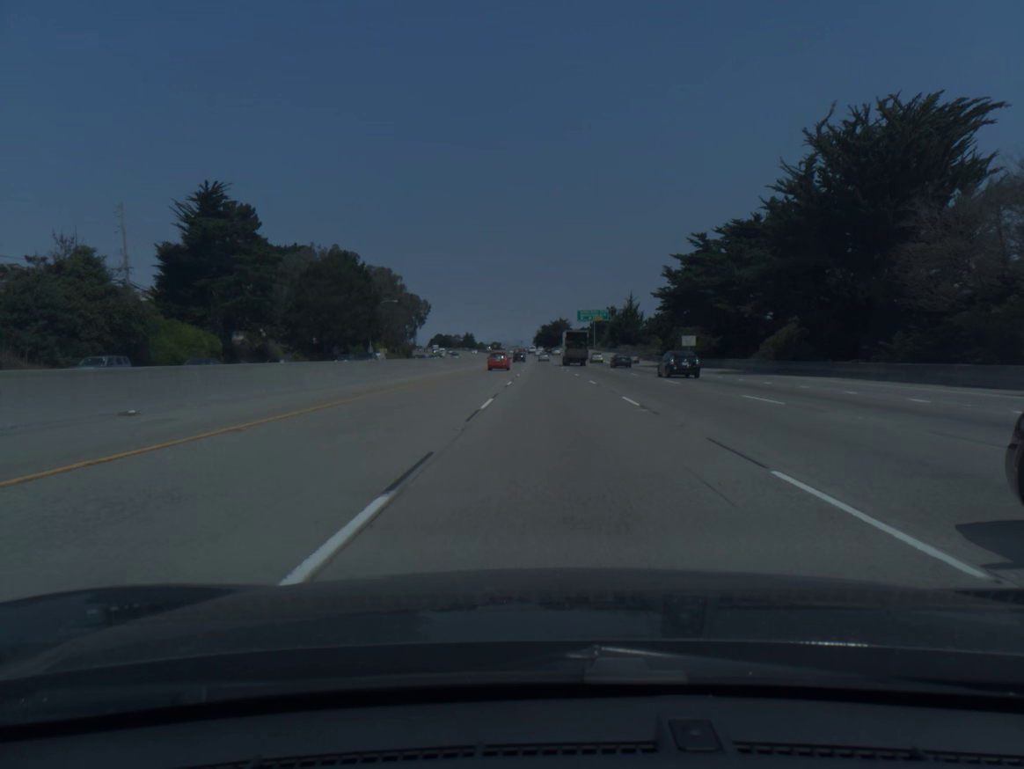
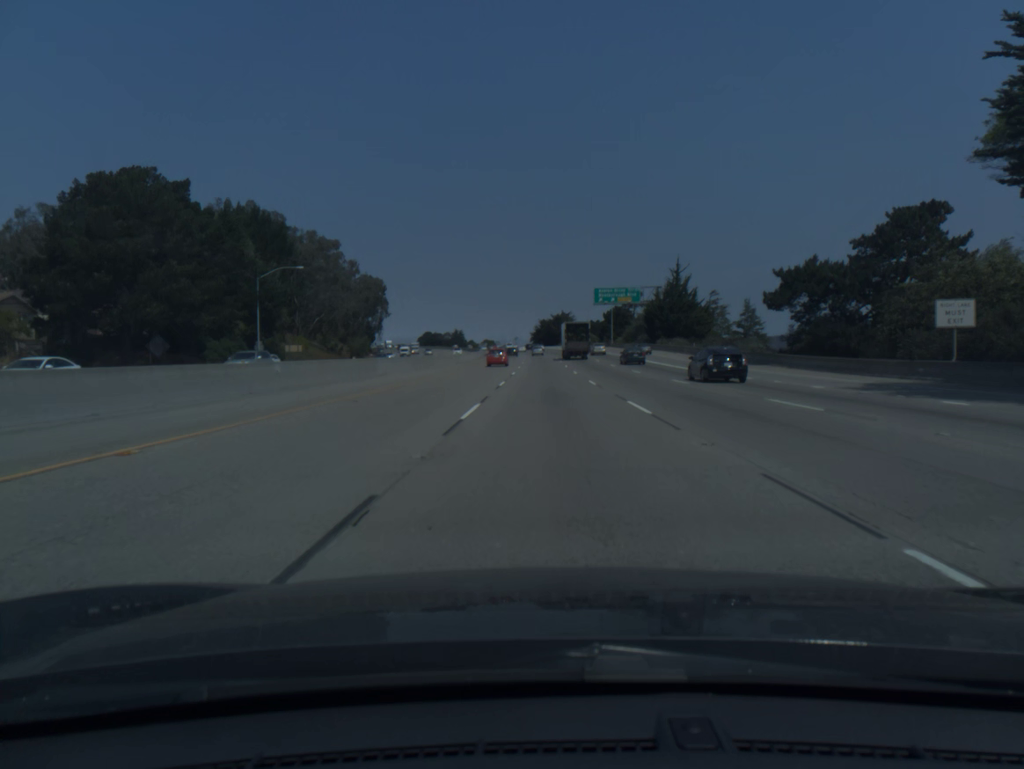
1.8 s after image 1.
(0.0, +61.5) m; 0°
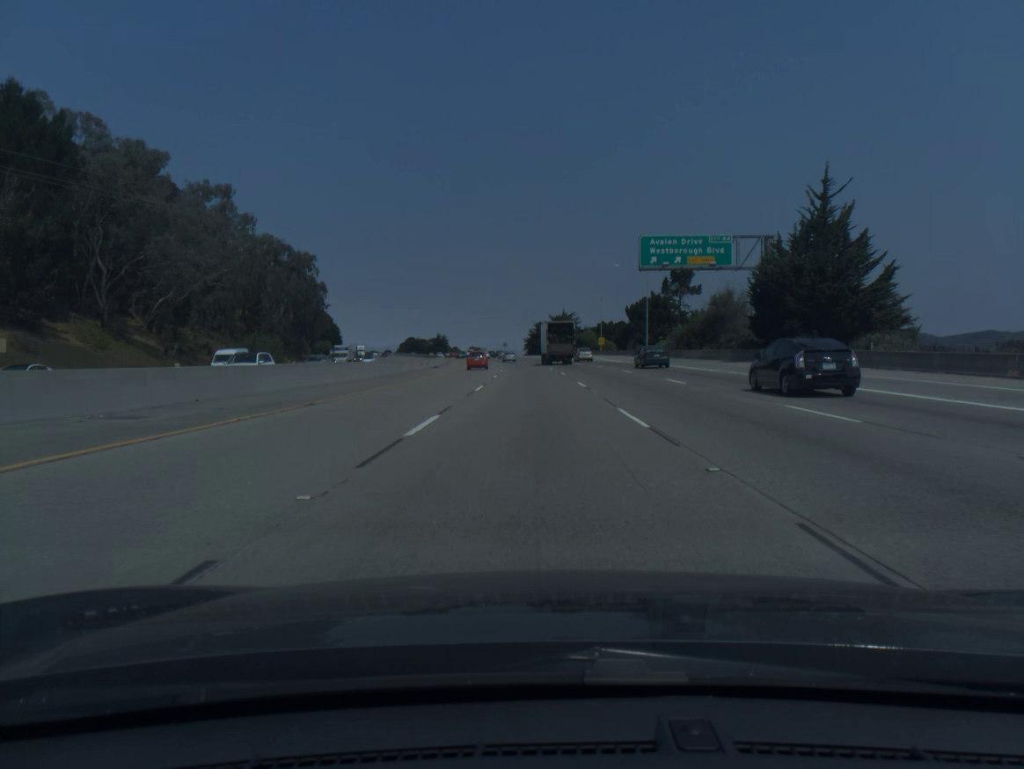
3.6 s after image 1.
(+0.2, +61.4) m; 0°
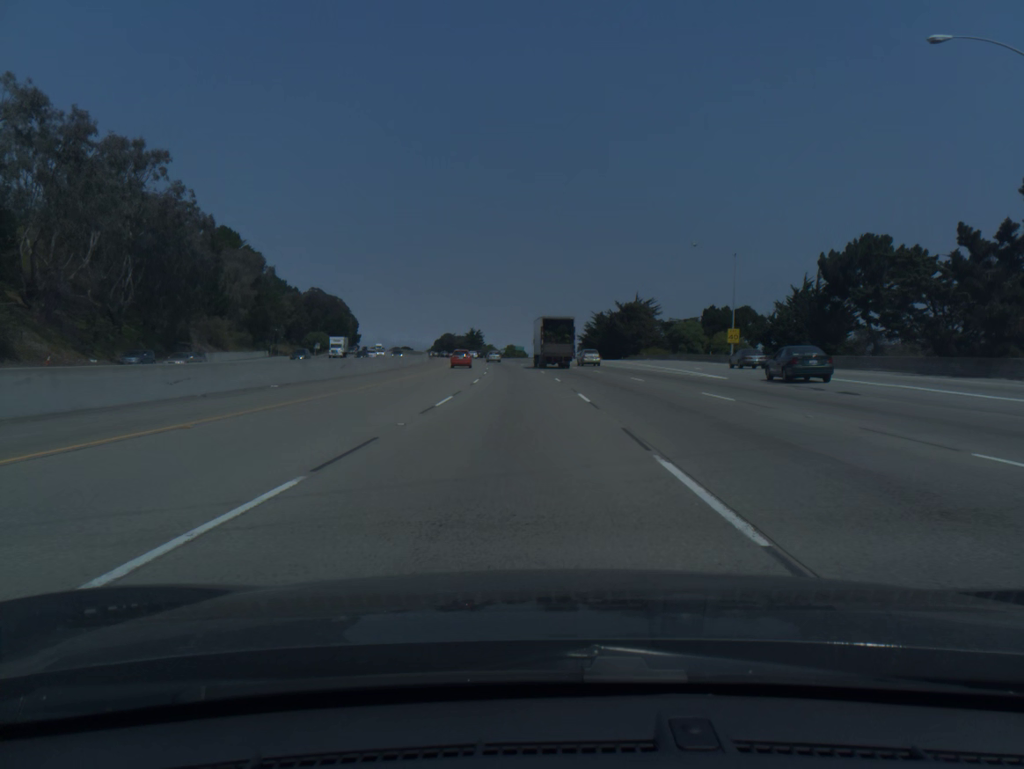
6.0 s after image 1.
(-1.7, +80.7) m; -4°
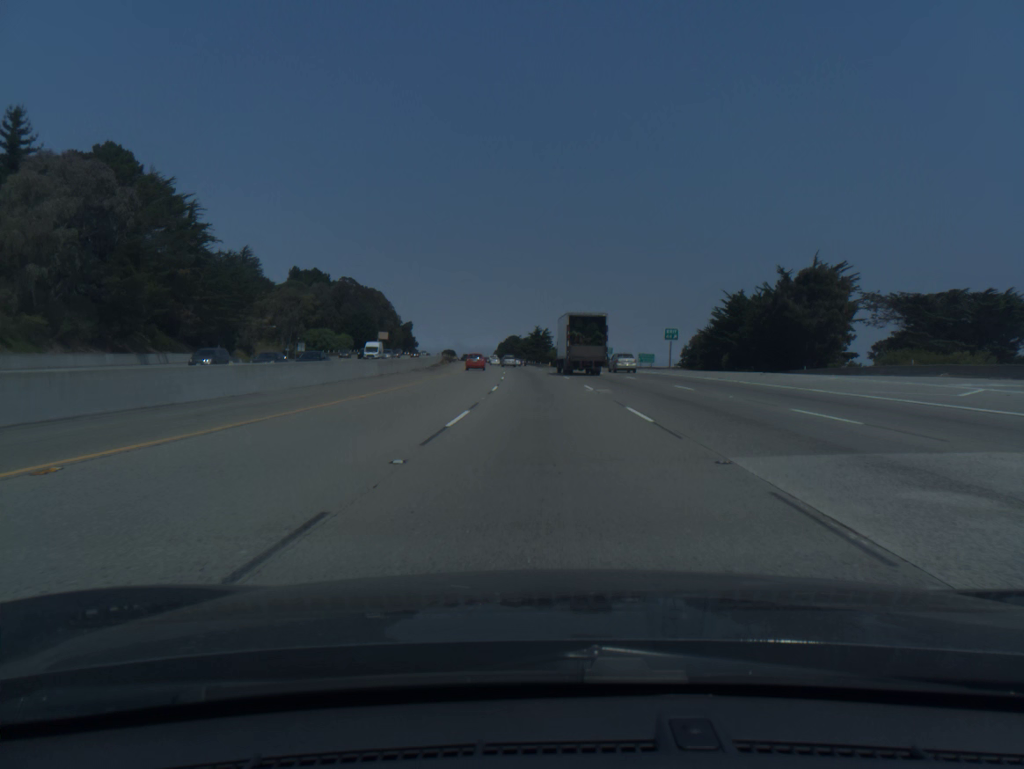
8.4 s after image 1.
(-3.7, +78.0) m; -6°
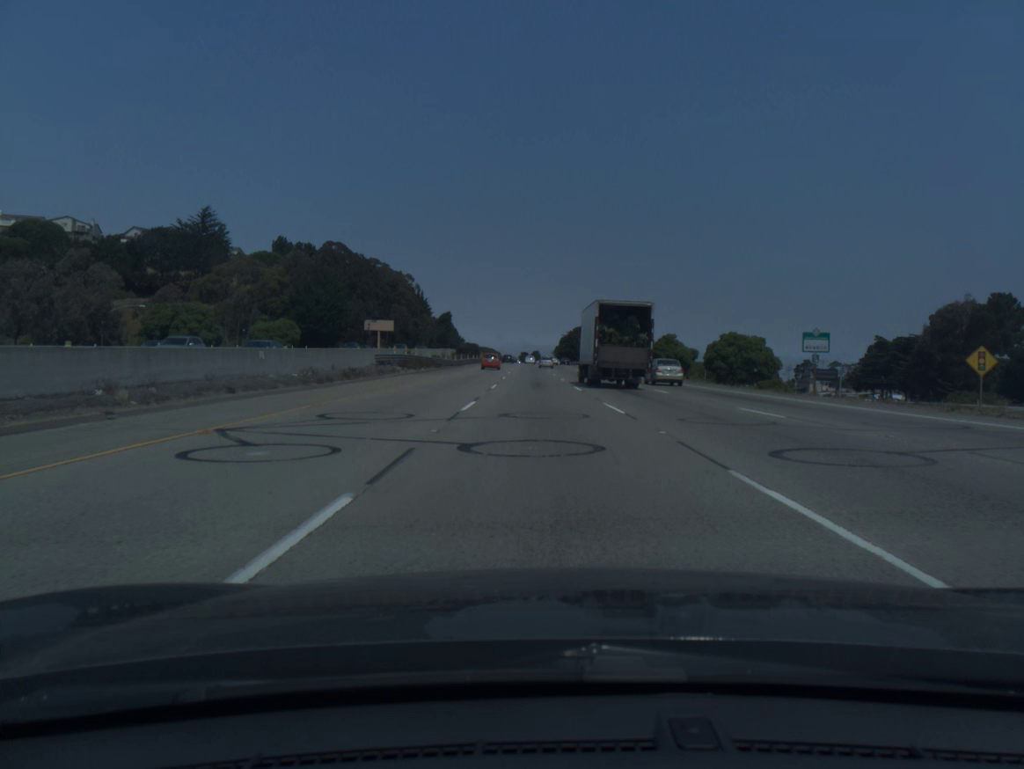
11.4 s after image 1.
(-3.9, +98.0) m; -5°
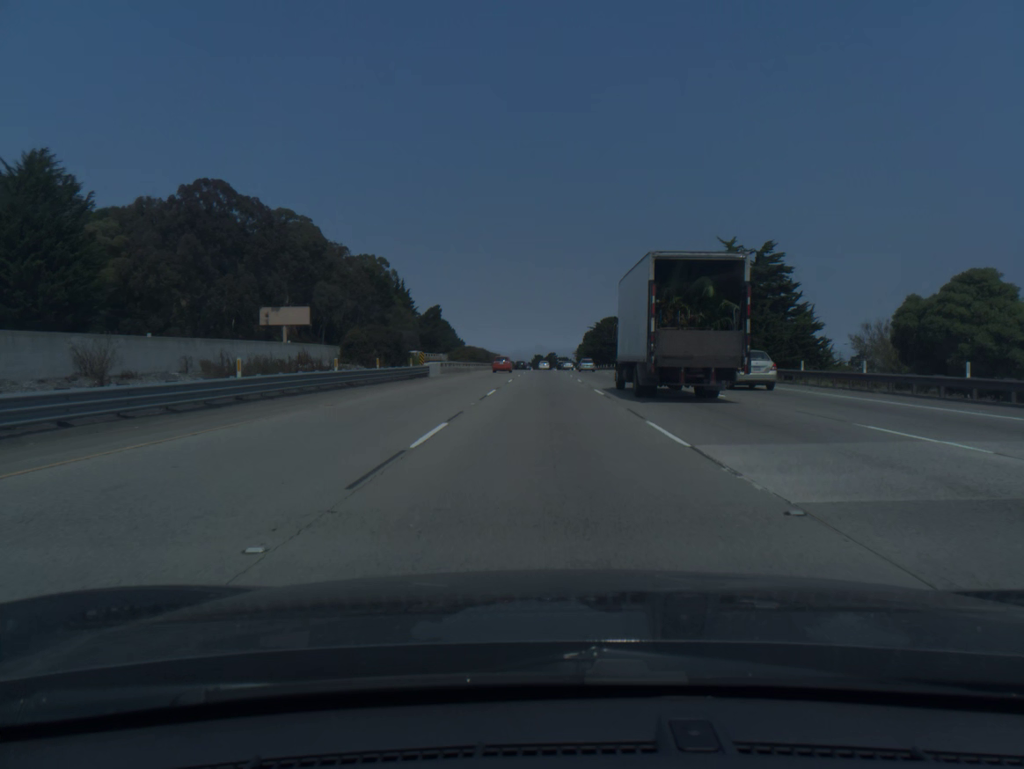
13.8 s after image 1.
(-1.1, +80.4) m; -1°
